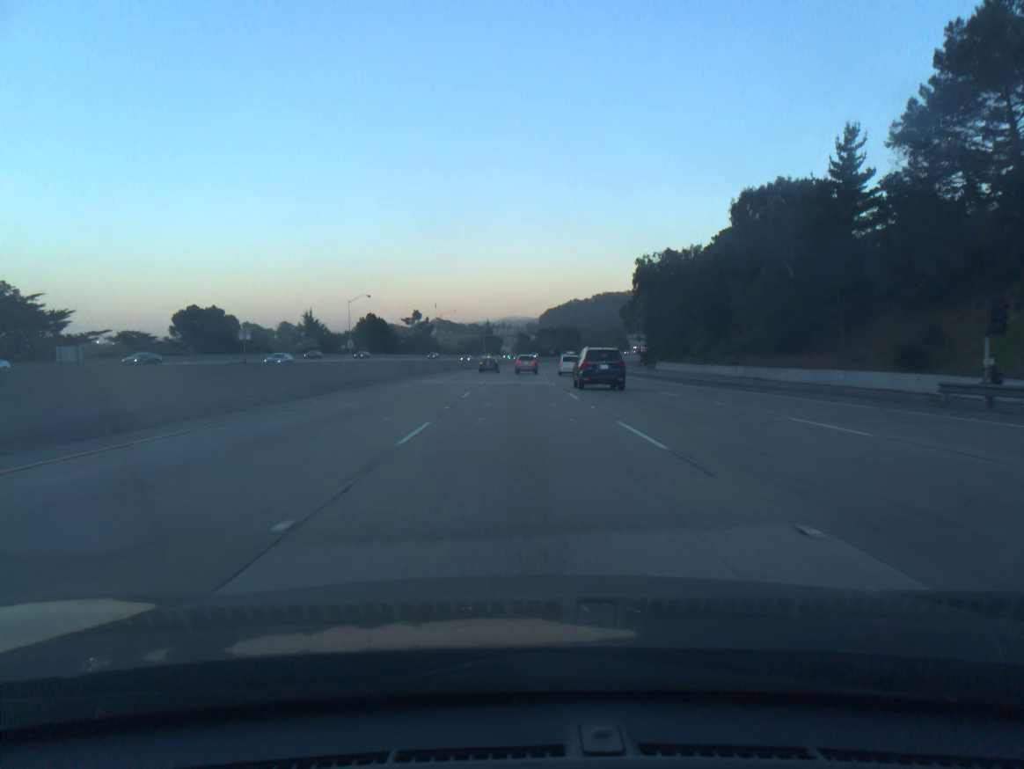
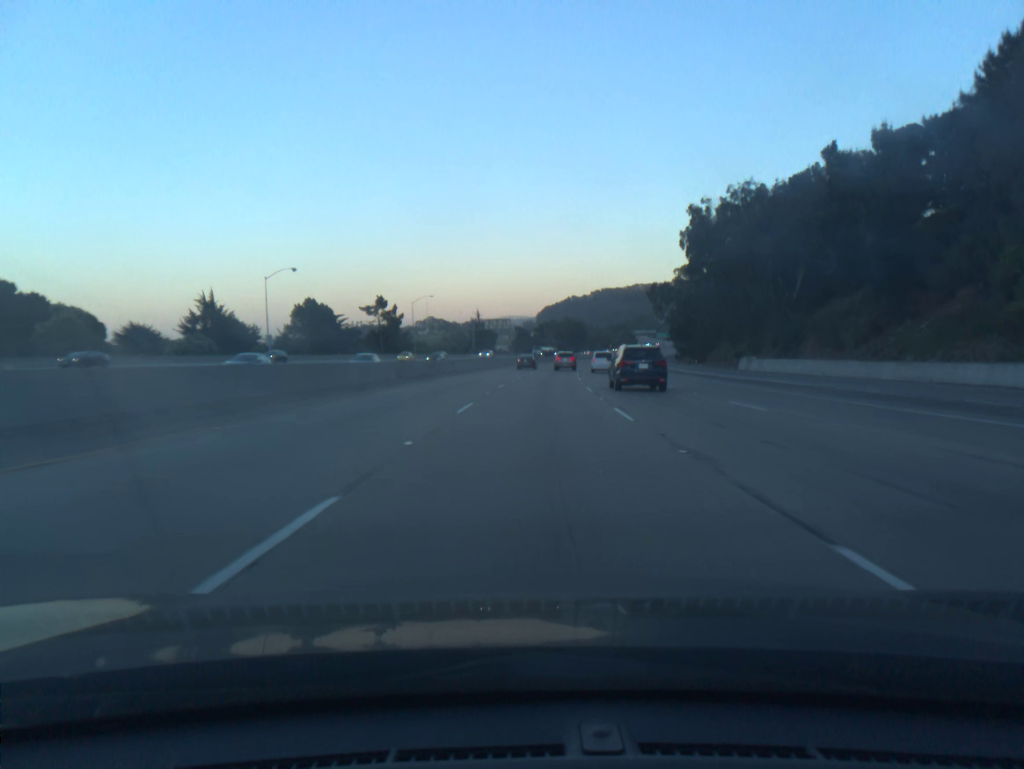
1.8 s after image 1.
(-0.1, +51.9) m; 0°
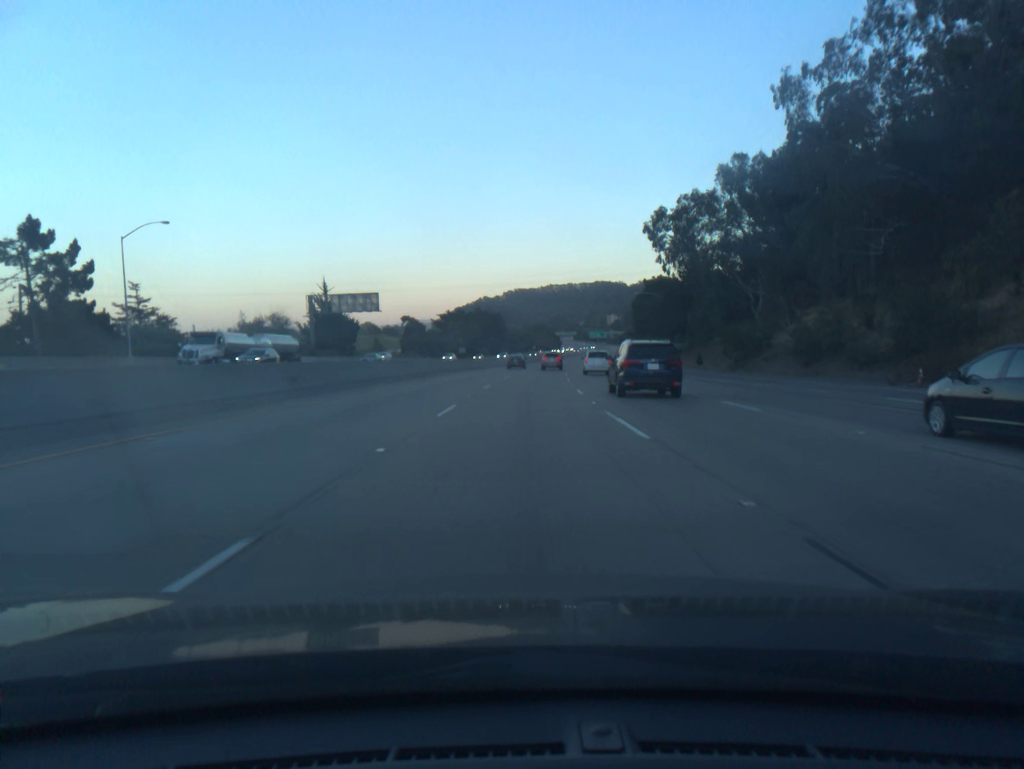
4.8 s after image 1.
(+5.1, +88.7) m; +6°
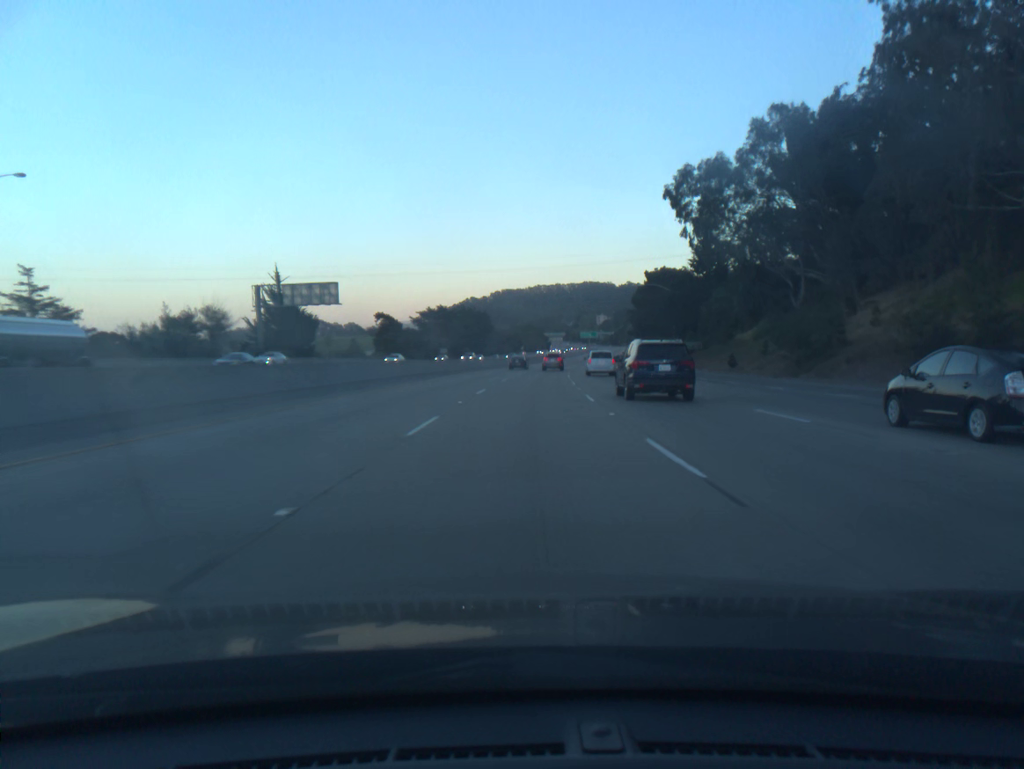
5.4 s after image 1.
(+0.1, +18.1) m; +1°
